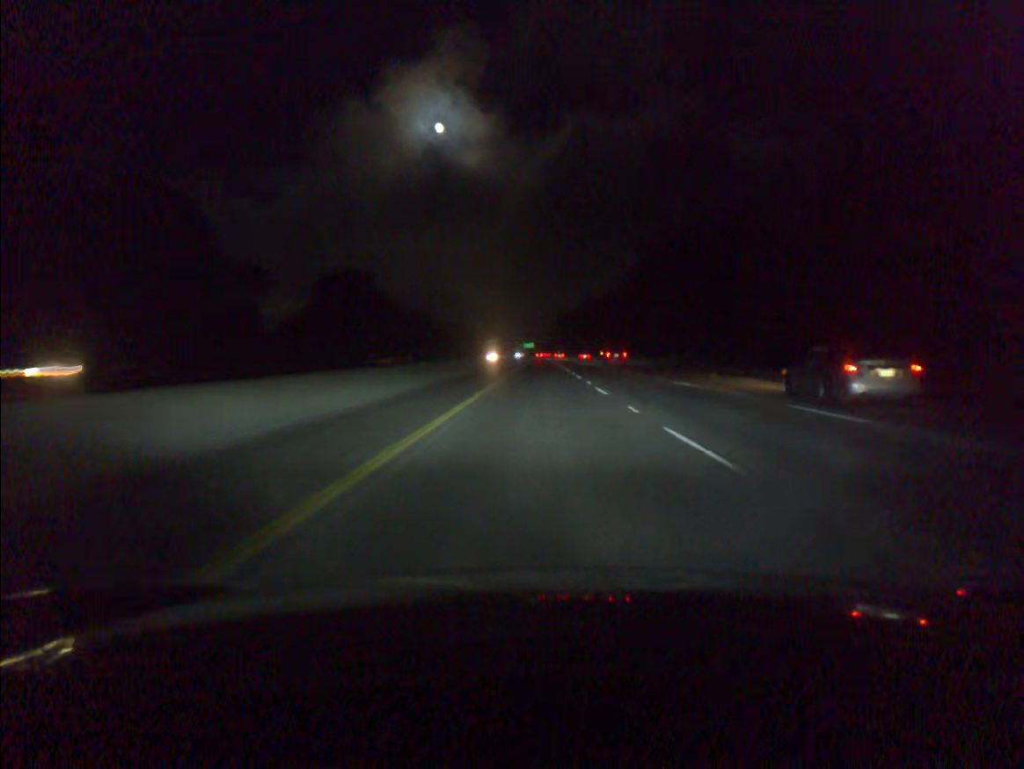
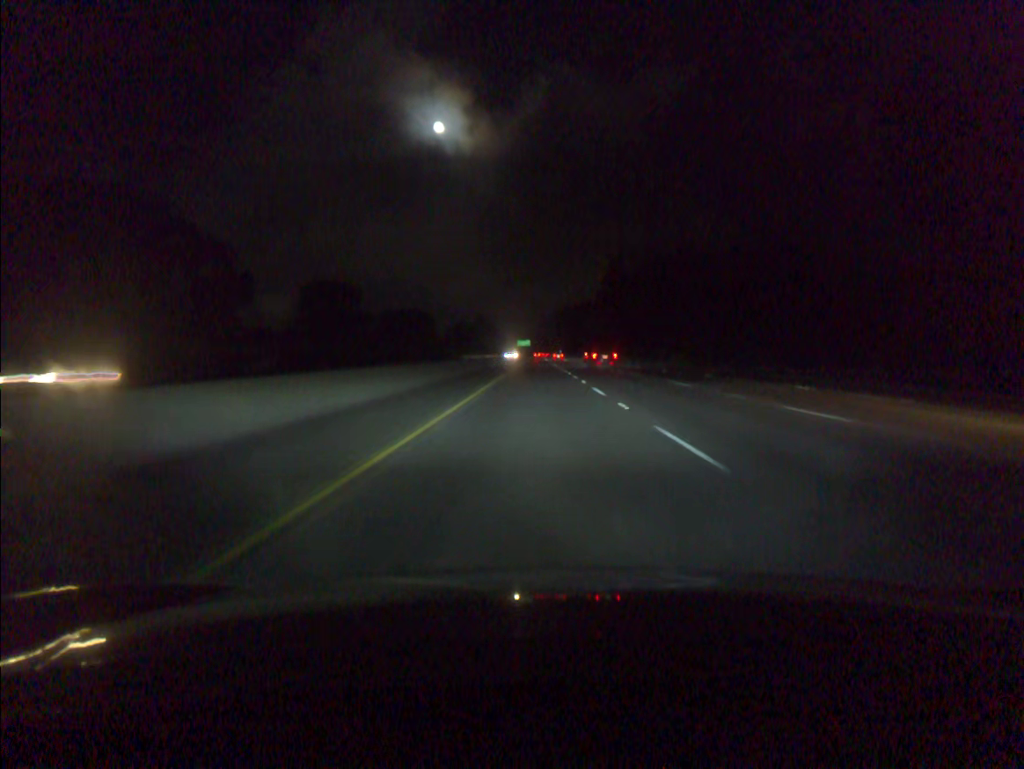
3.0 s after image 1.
(+0.3, +101.4) m; 0°
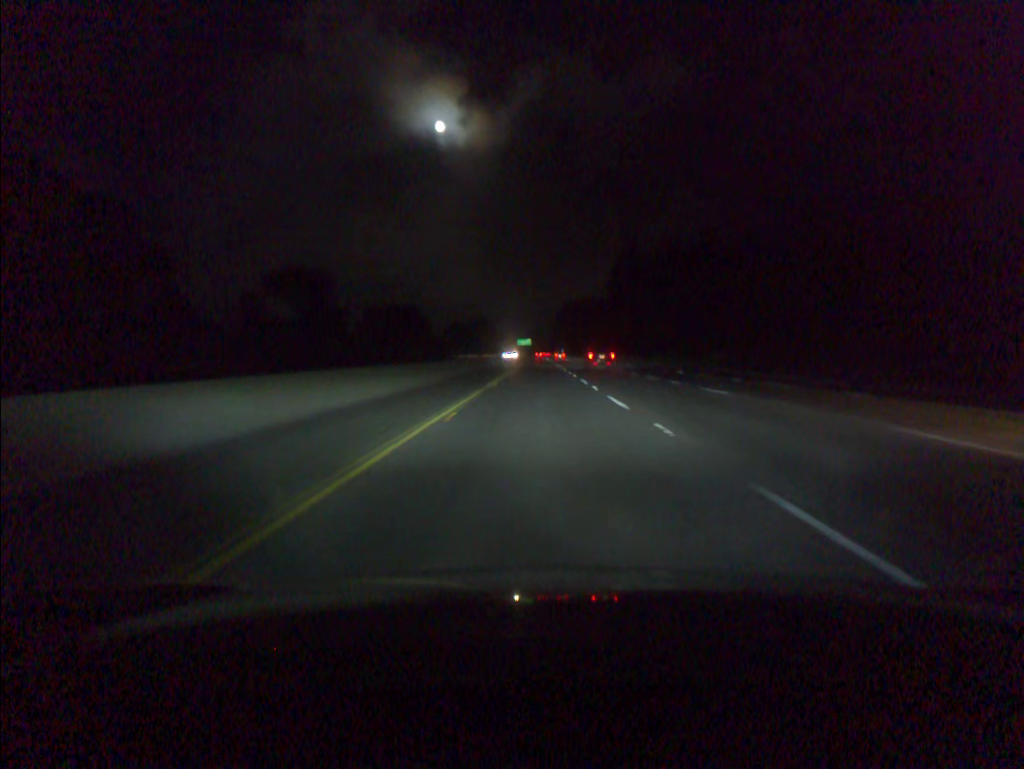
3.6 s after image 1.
(0.0, +20.3) m; 0°
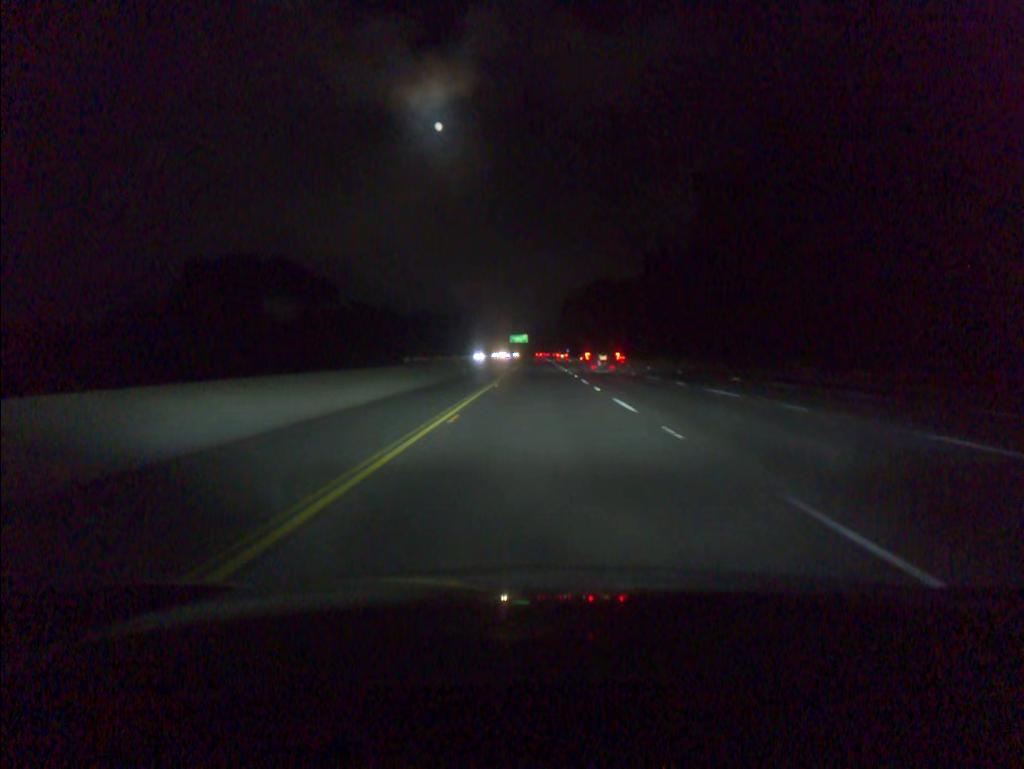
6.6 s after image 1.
(-0.1, +102.3) m; 0°
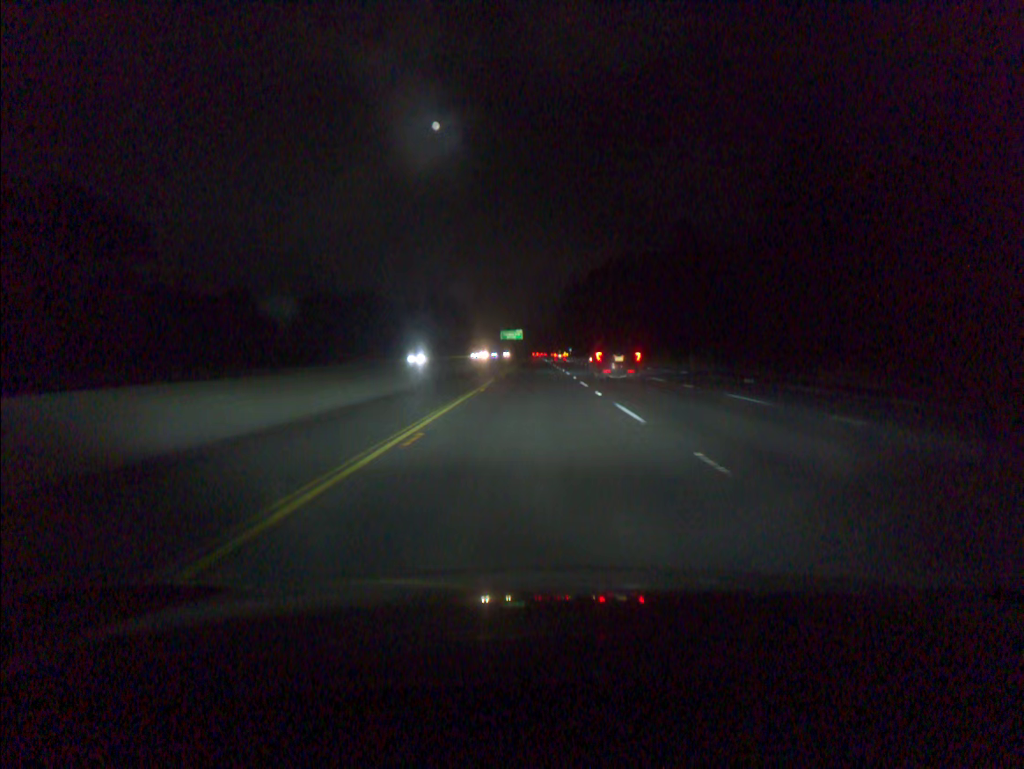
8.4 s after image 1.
(+0.1, +61.6) m; 0°
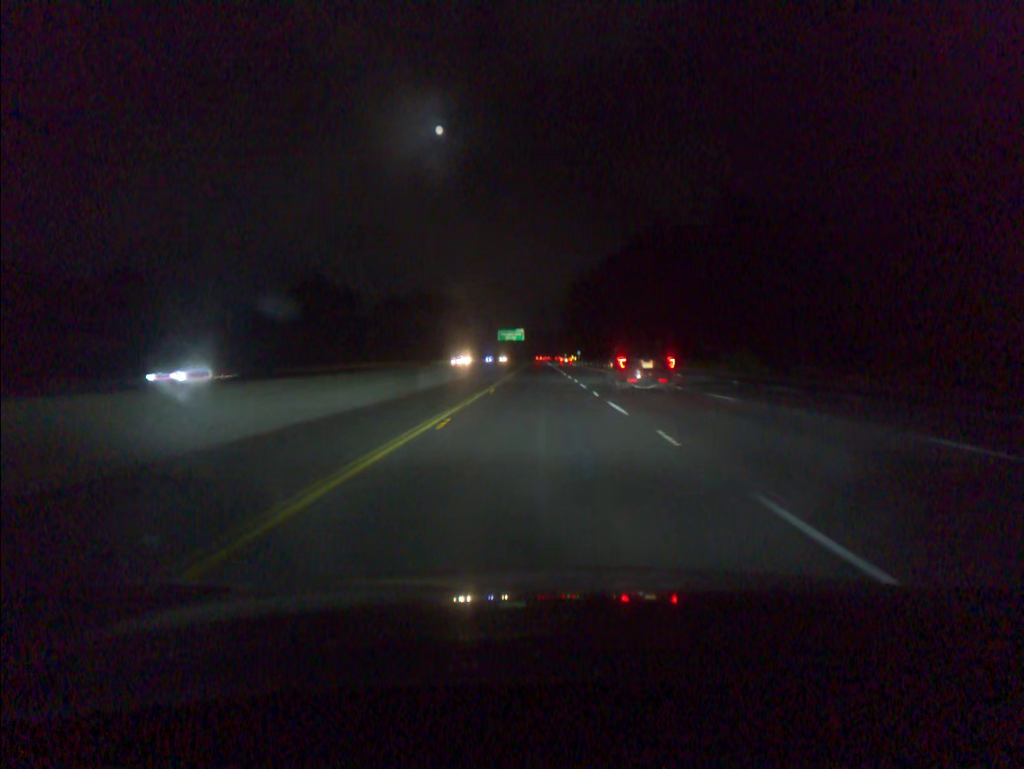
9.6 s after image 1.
(-0.1, +41.0) m; 0°
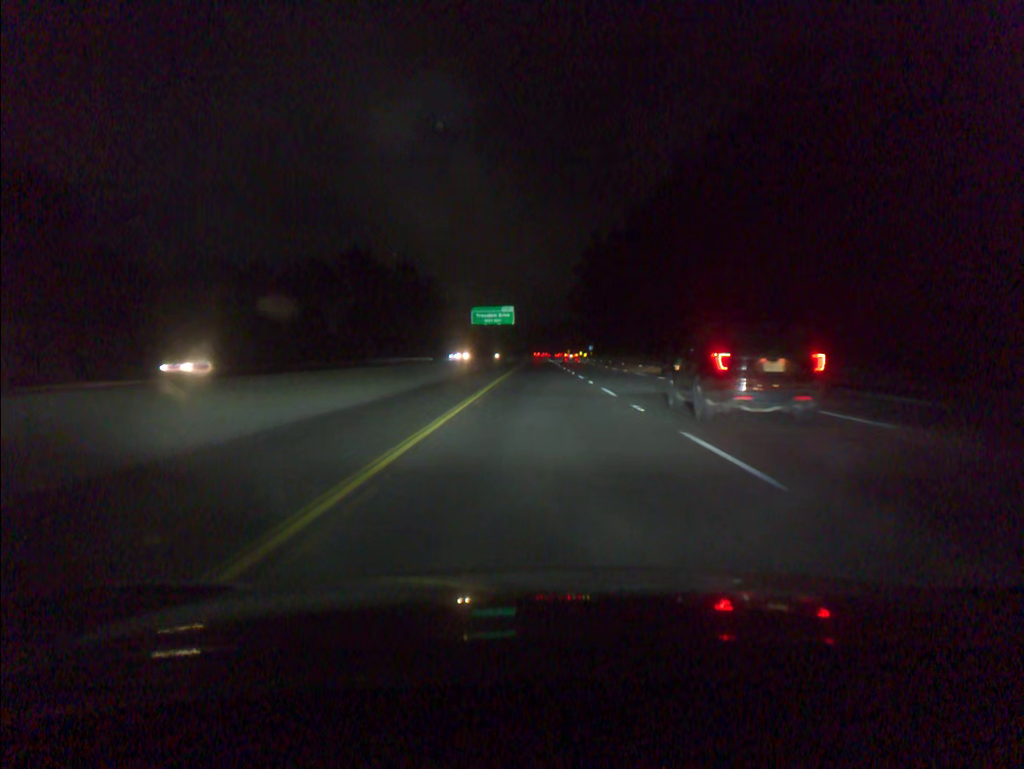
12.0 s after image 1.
(-0.2, +81.9) m; 0°
